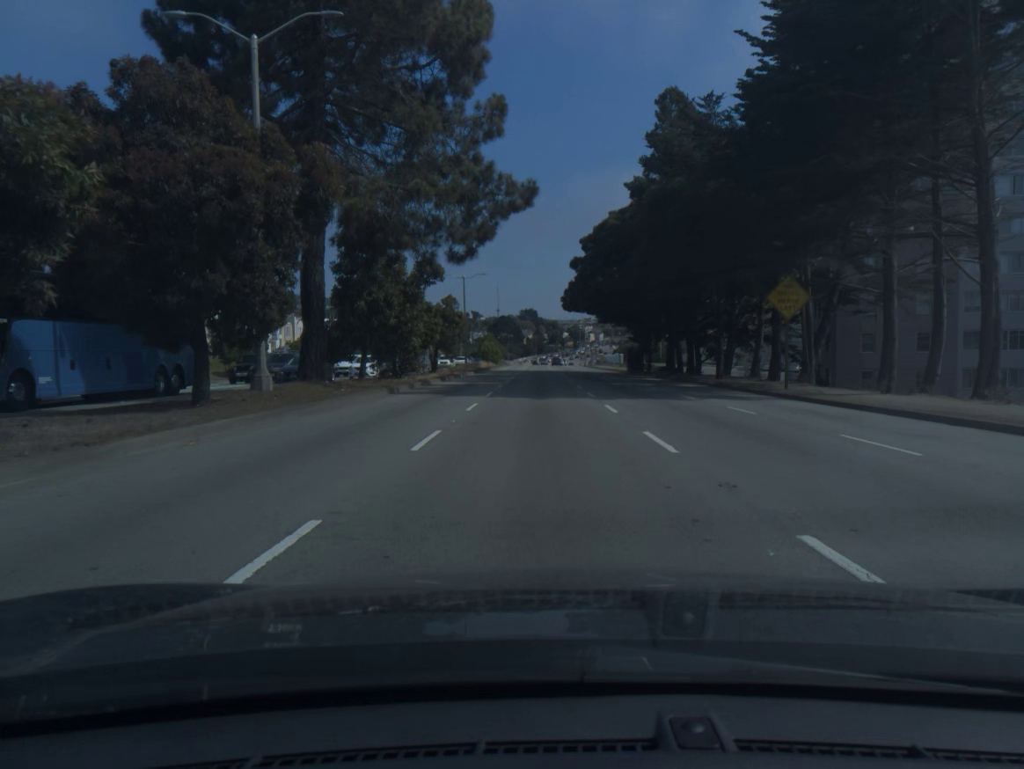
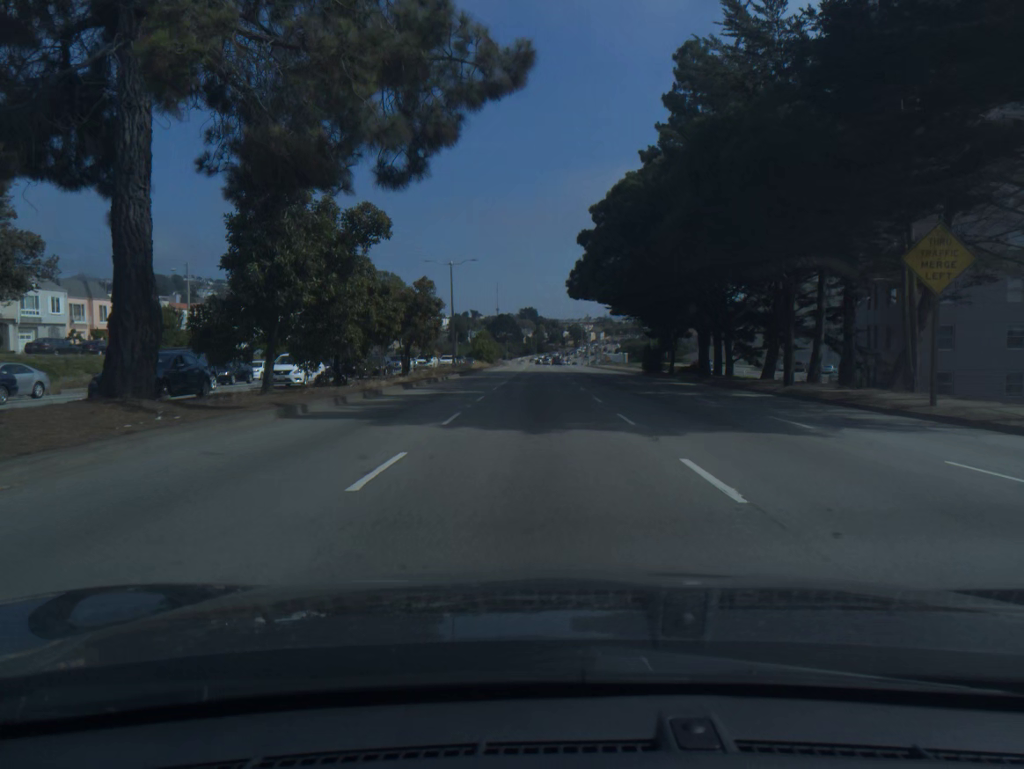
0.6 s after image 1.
(0.0, +10.9) m; 0°
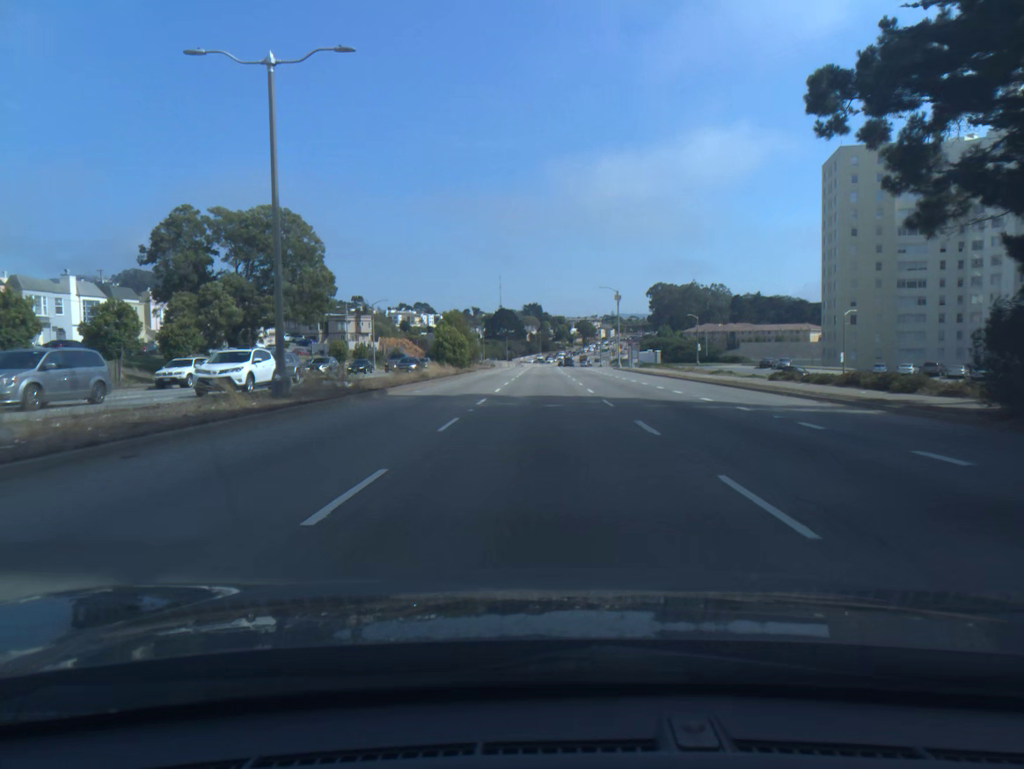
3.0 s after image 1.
(-0.2, +45.7) m; 0°
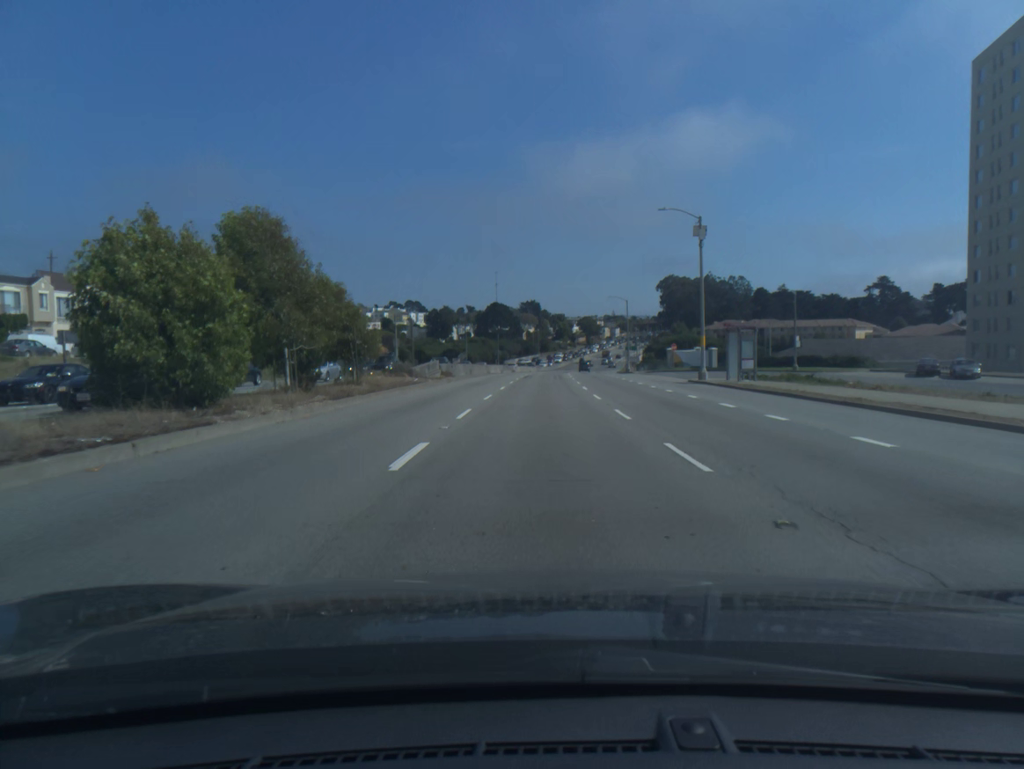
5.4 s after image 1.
(+0.1, +48.6) m; 0°
